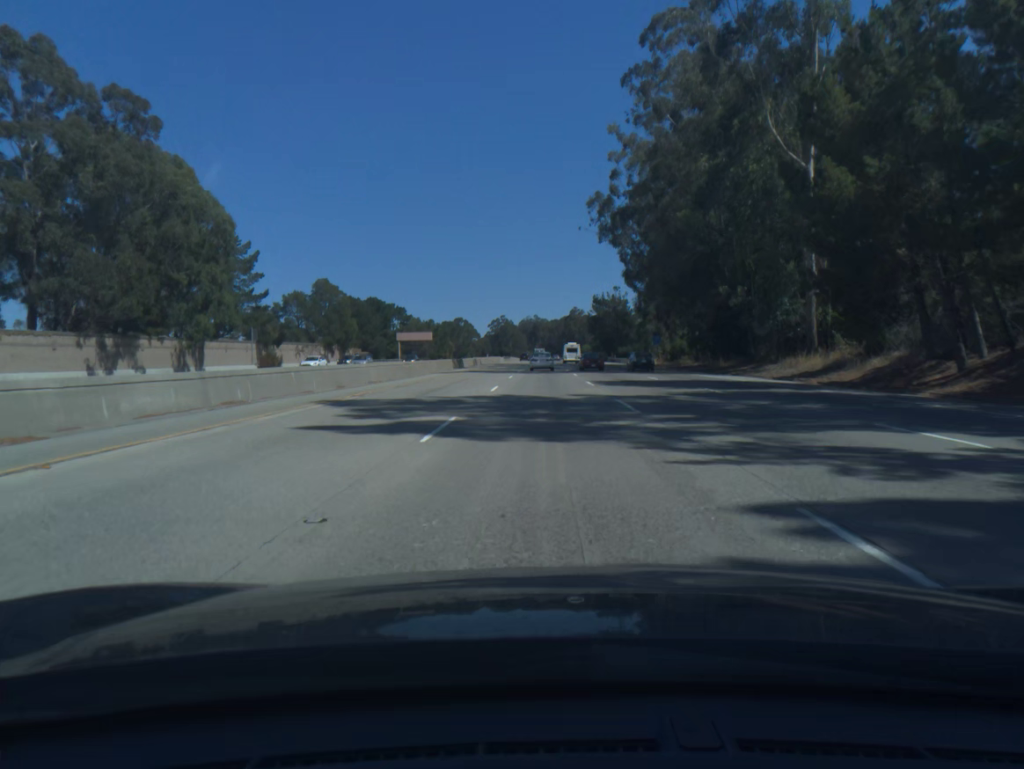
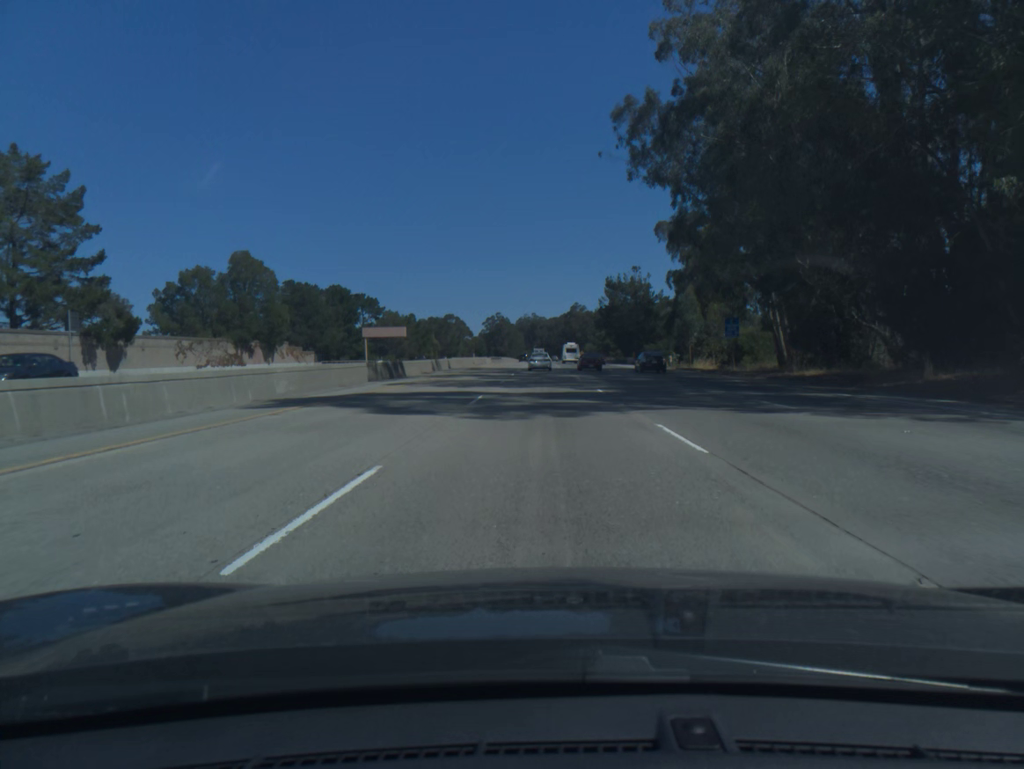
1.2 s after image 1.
(0.0, +36.0) m; 0°
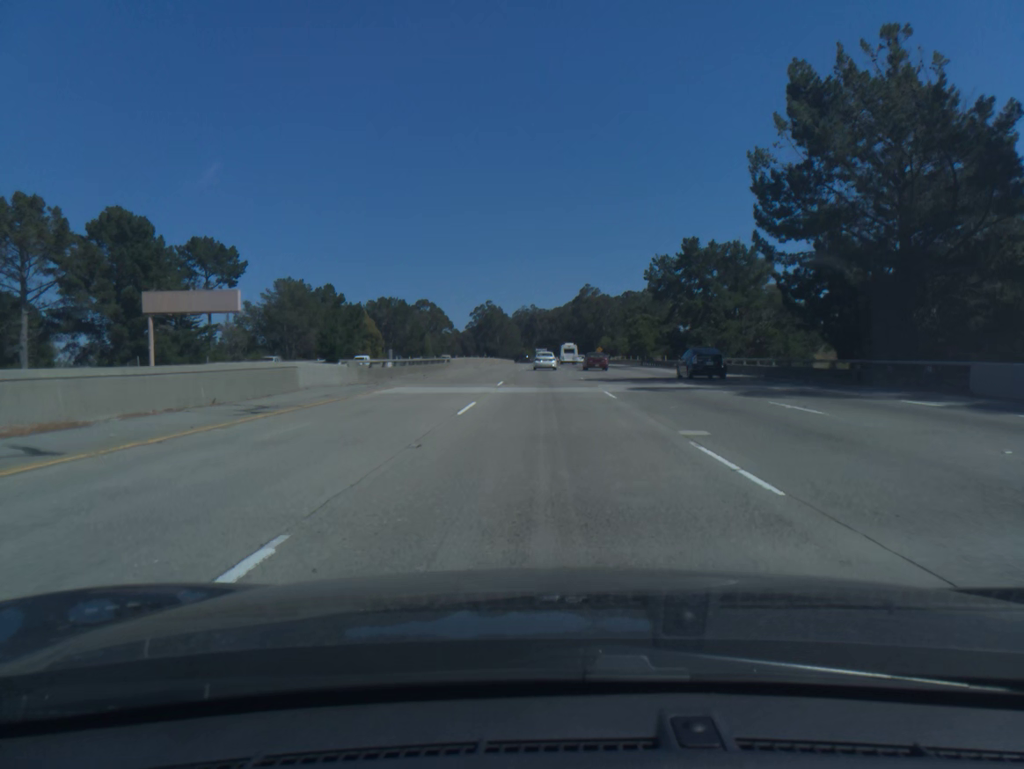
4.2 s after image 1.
(-0.2, +90.3) m; 0°
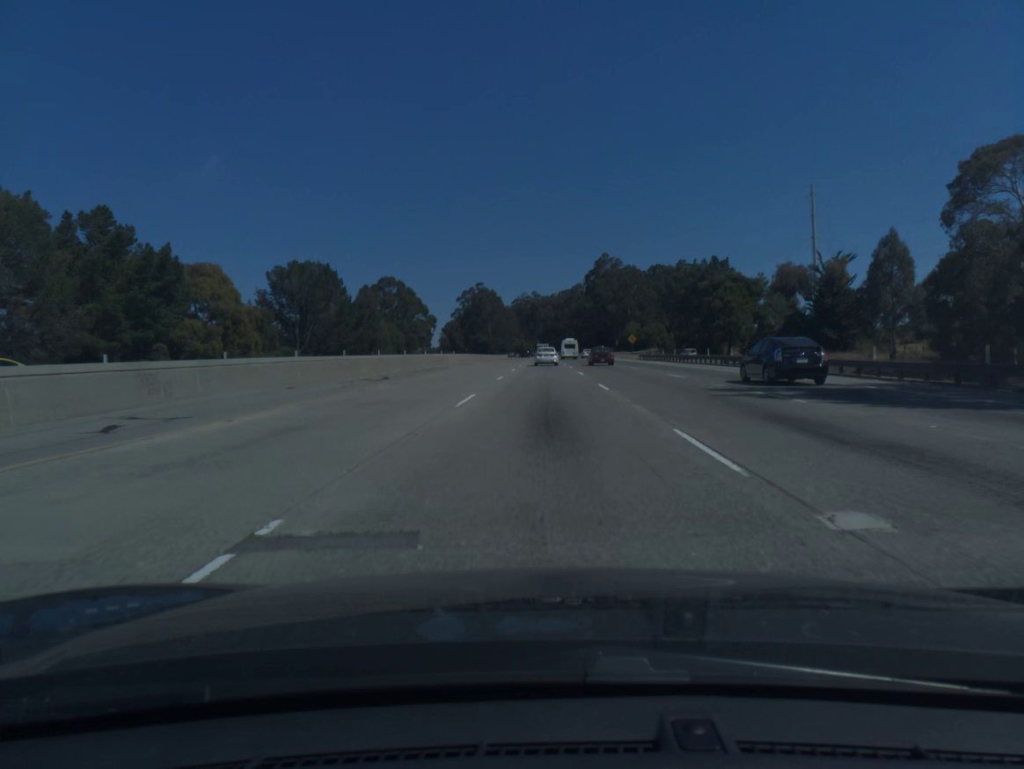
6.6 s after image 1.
(+0.2, +72.3) m; 0°
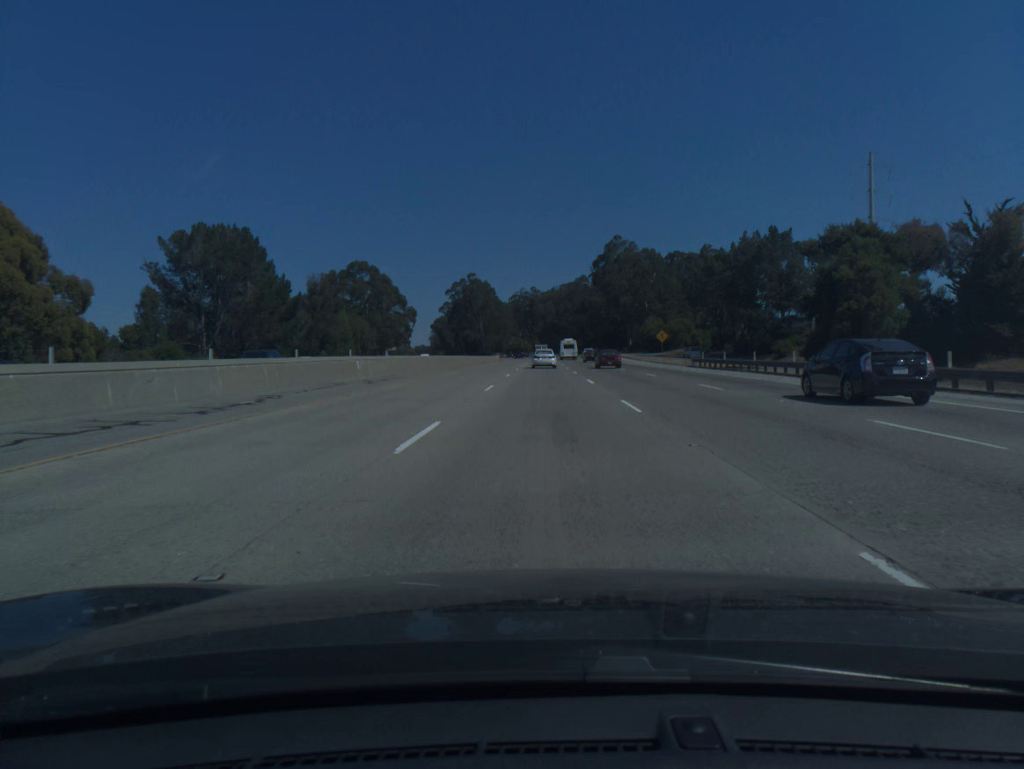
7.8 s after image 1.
(0.0, +35.8) m; 0°
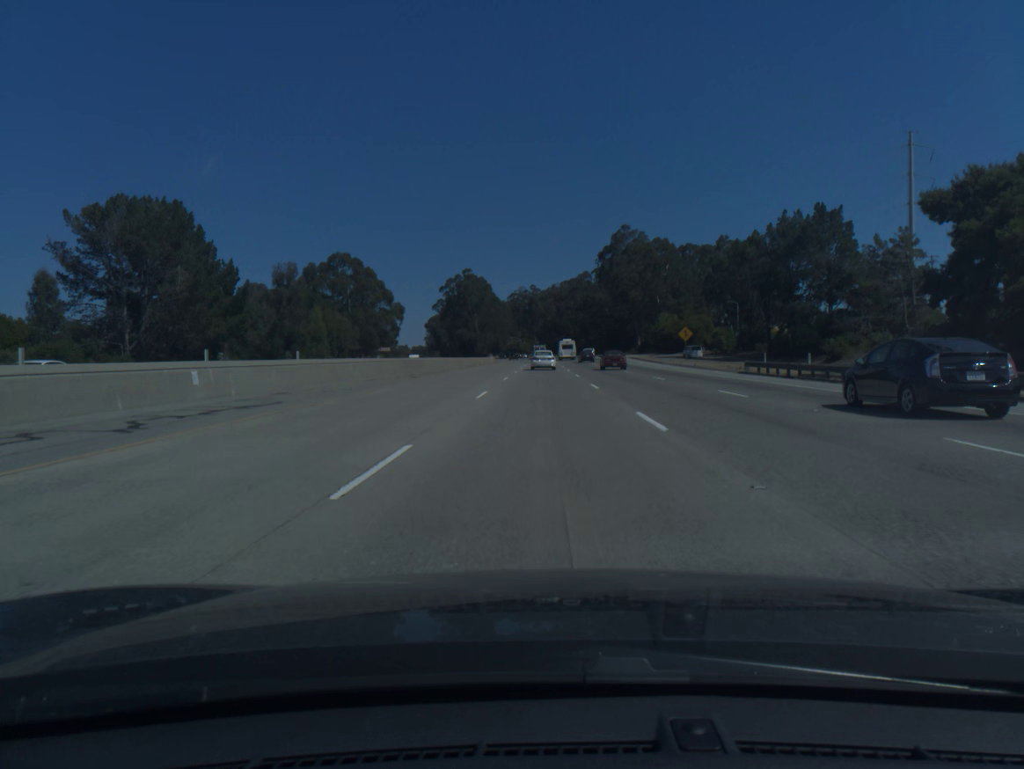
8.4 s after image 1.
(0.0, +17.6) m; 0°
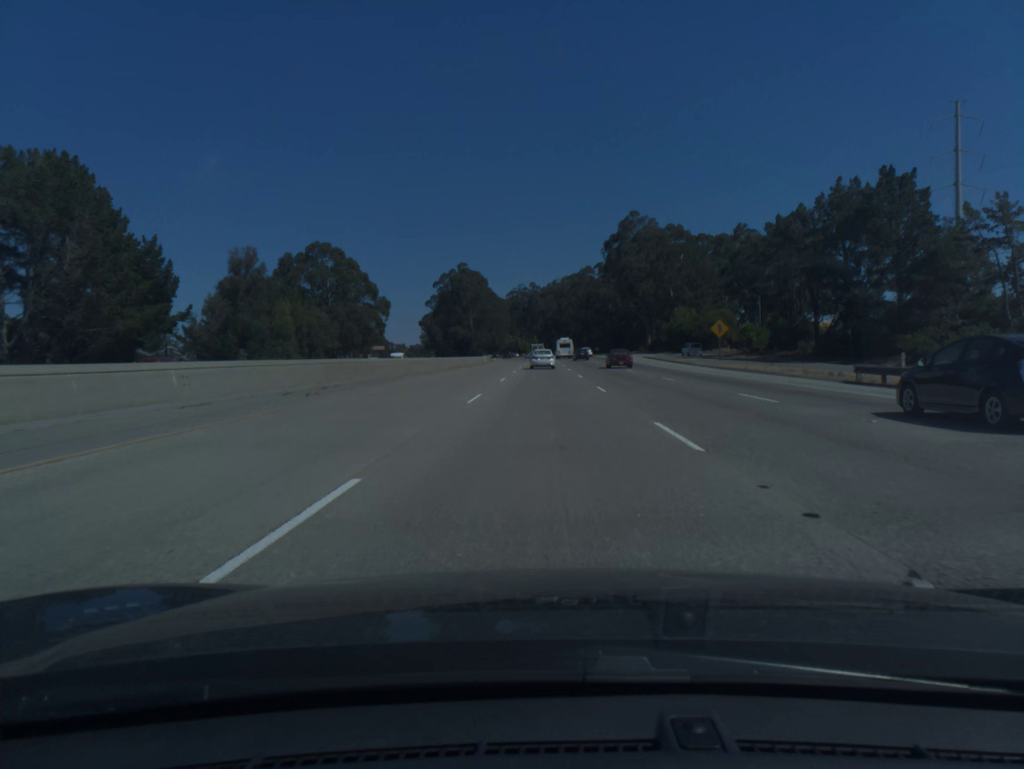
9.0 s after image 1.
(0.0, +17.4) m; 0°
